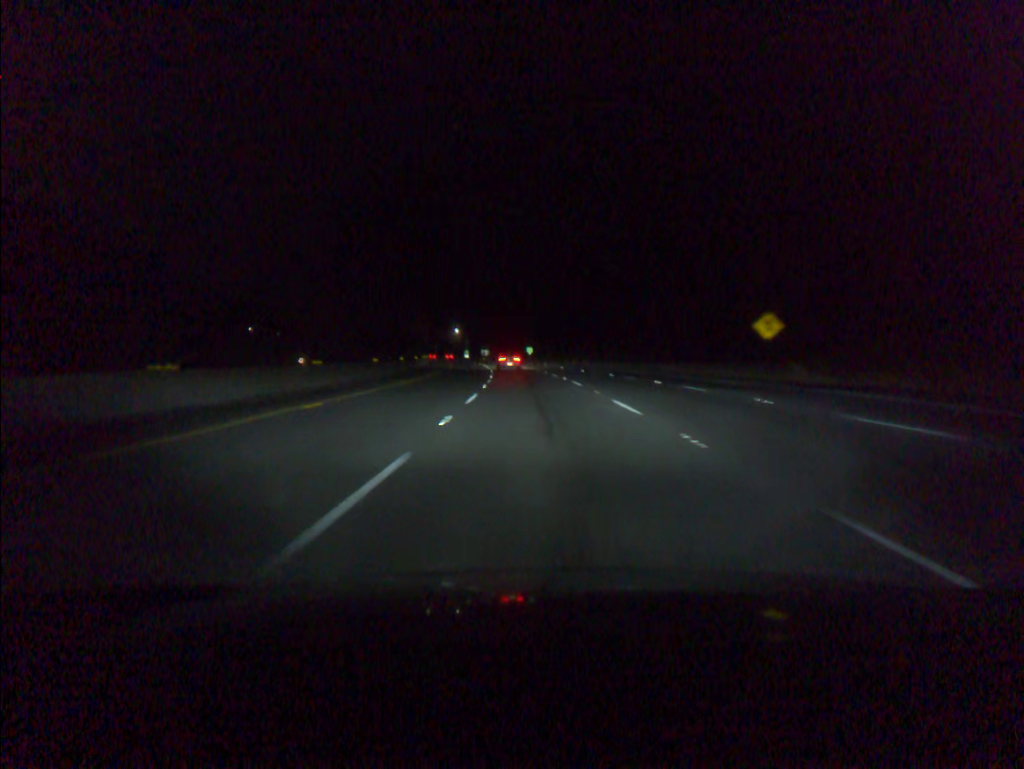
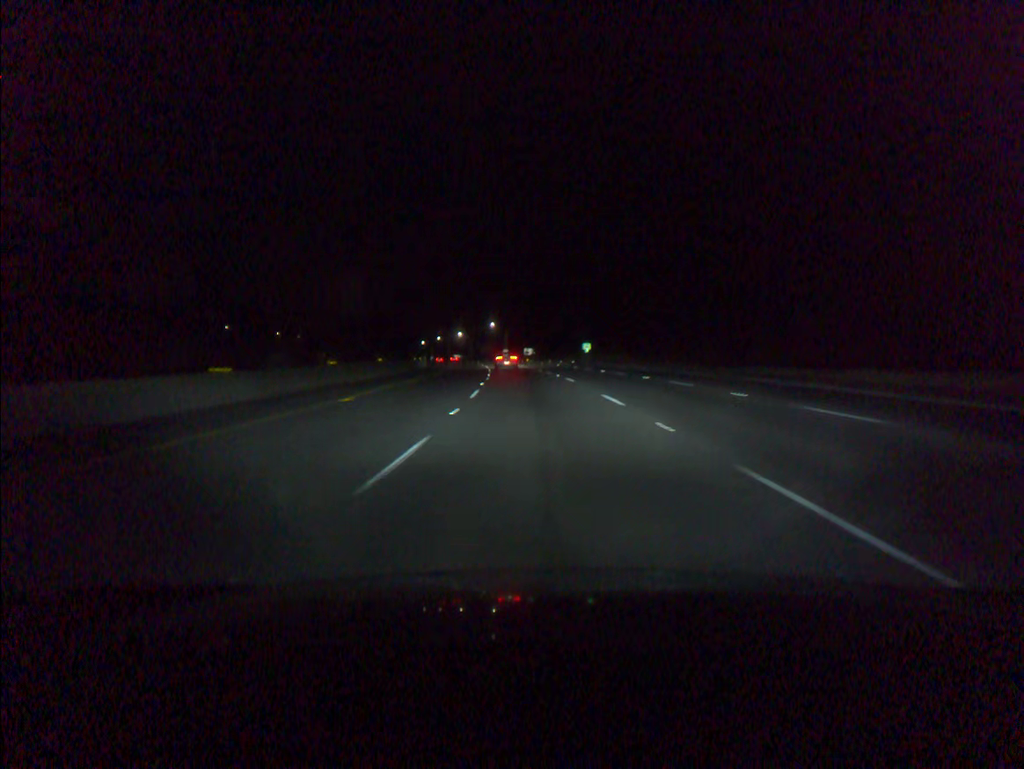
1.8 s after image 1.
(-1.7, +55.9) m; -4°
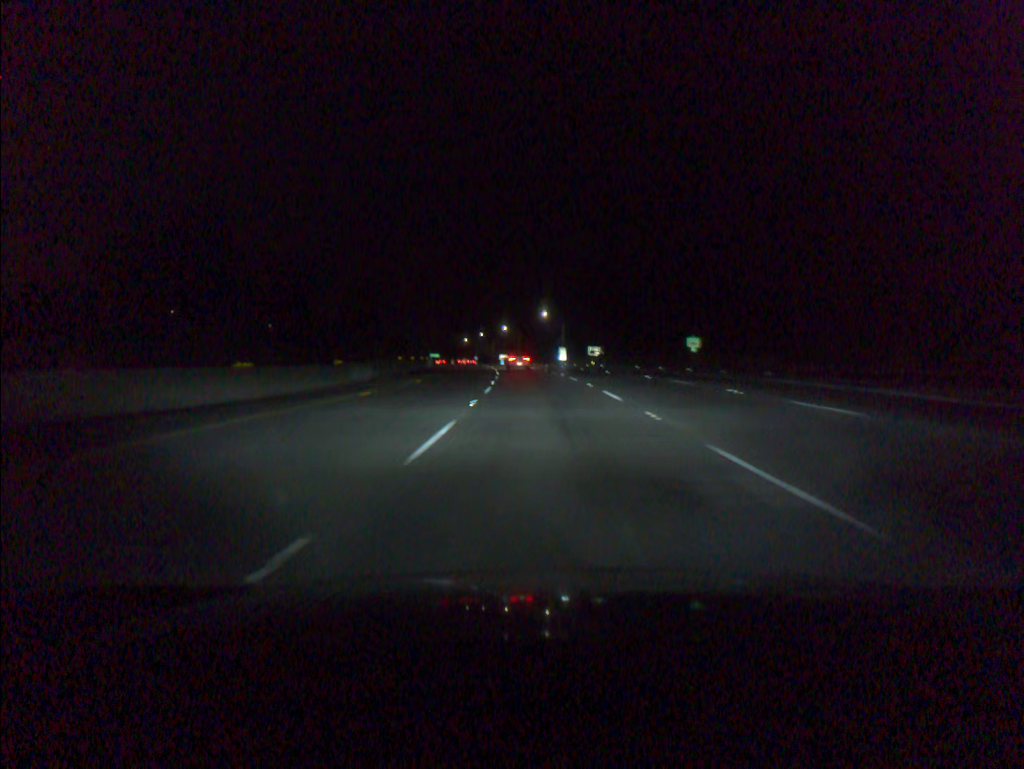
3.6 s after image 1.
(-2.1, +56.3) m; -4°
